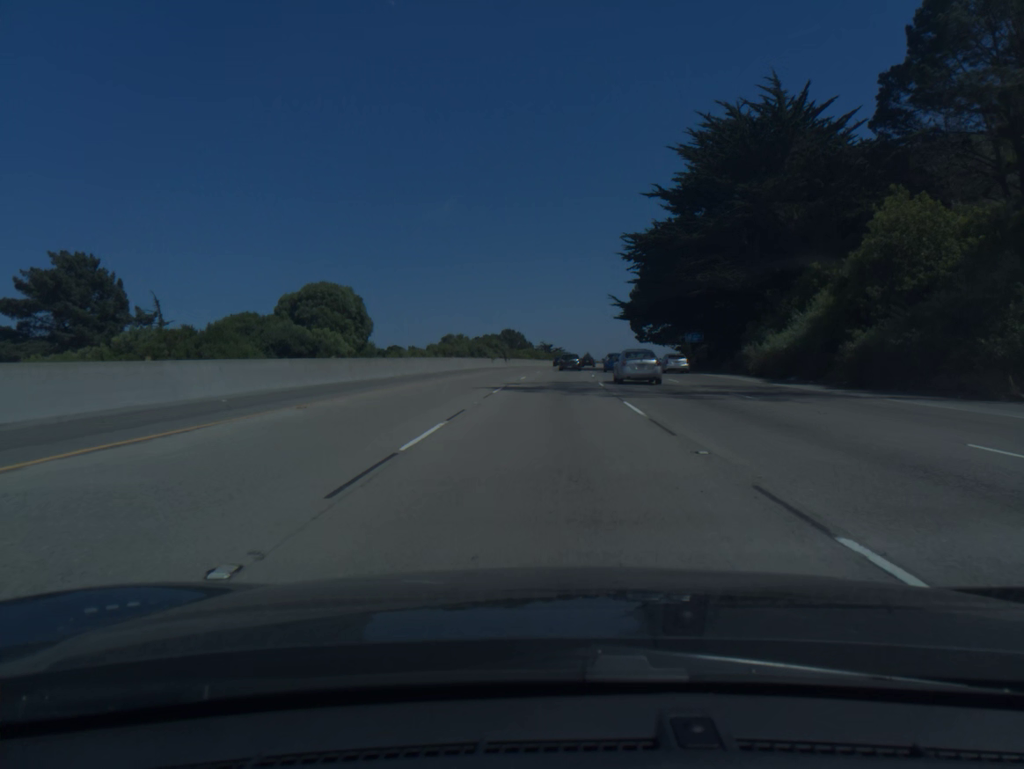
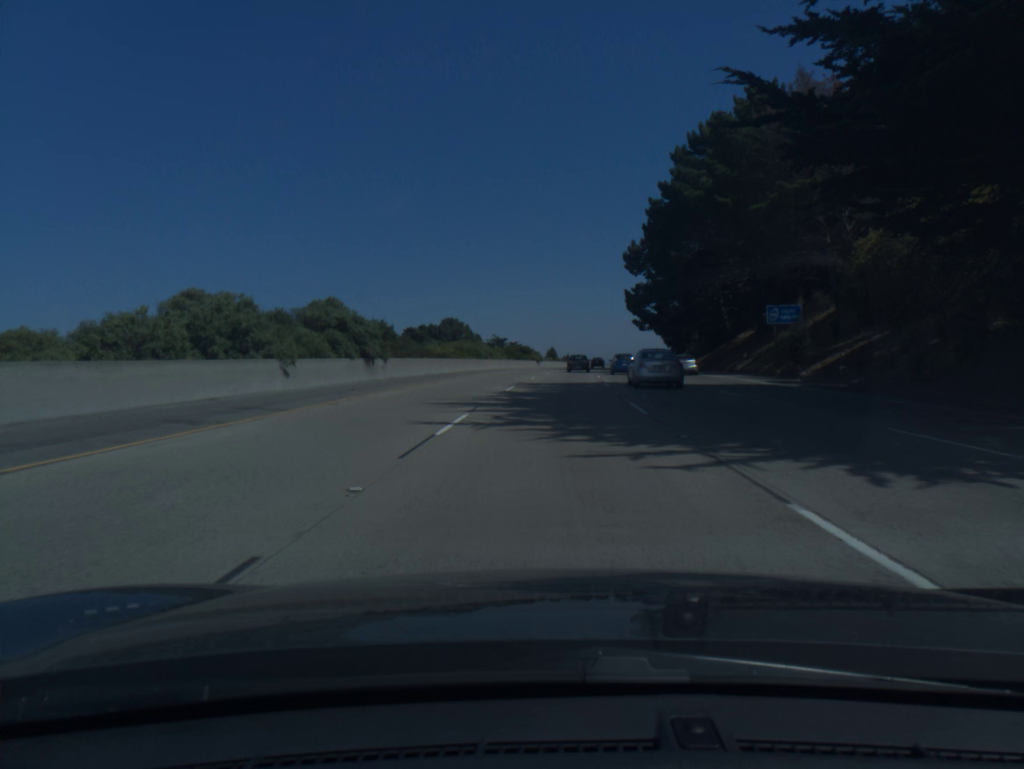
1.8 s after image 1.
(+1.5, +56.1) m; +3°
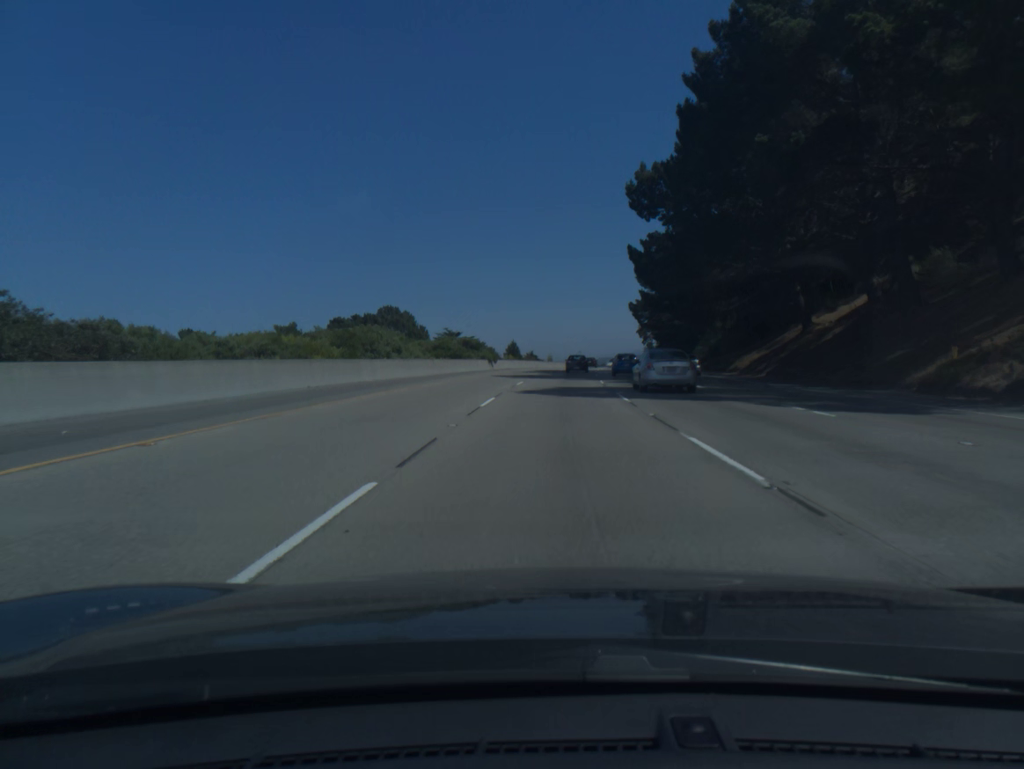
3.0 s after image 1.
(+0.8, +37.6) m; +3°
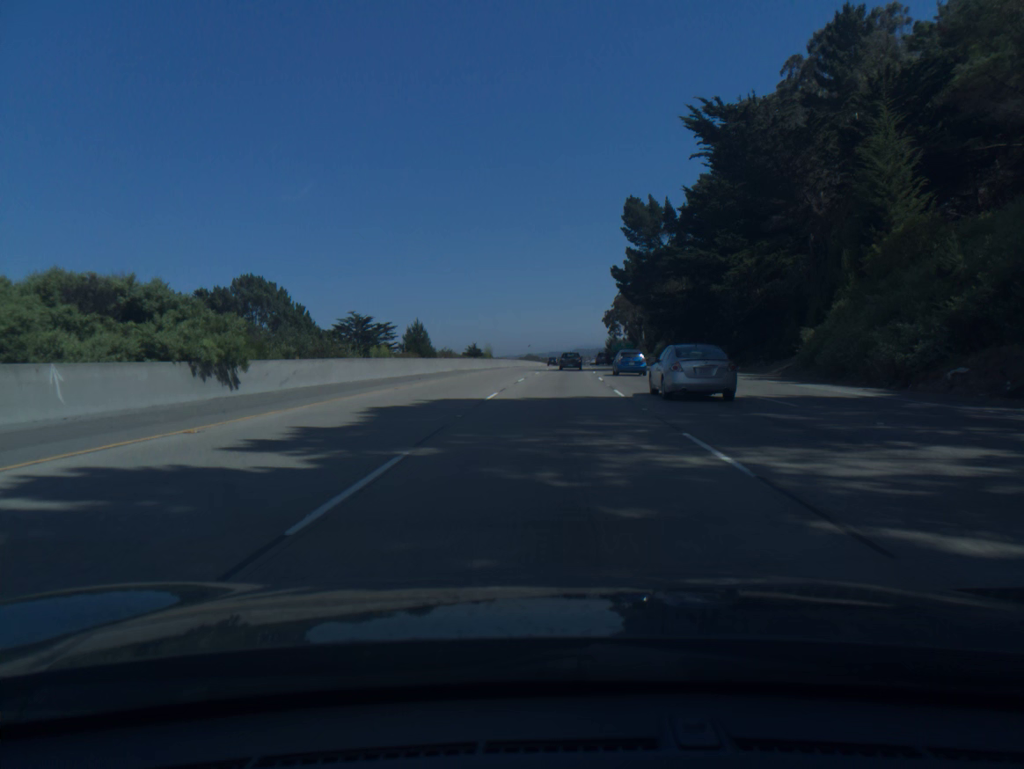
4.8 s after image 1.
(+1.9, +56.6) m; +4°
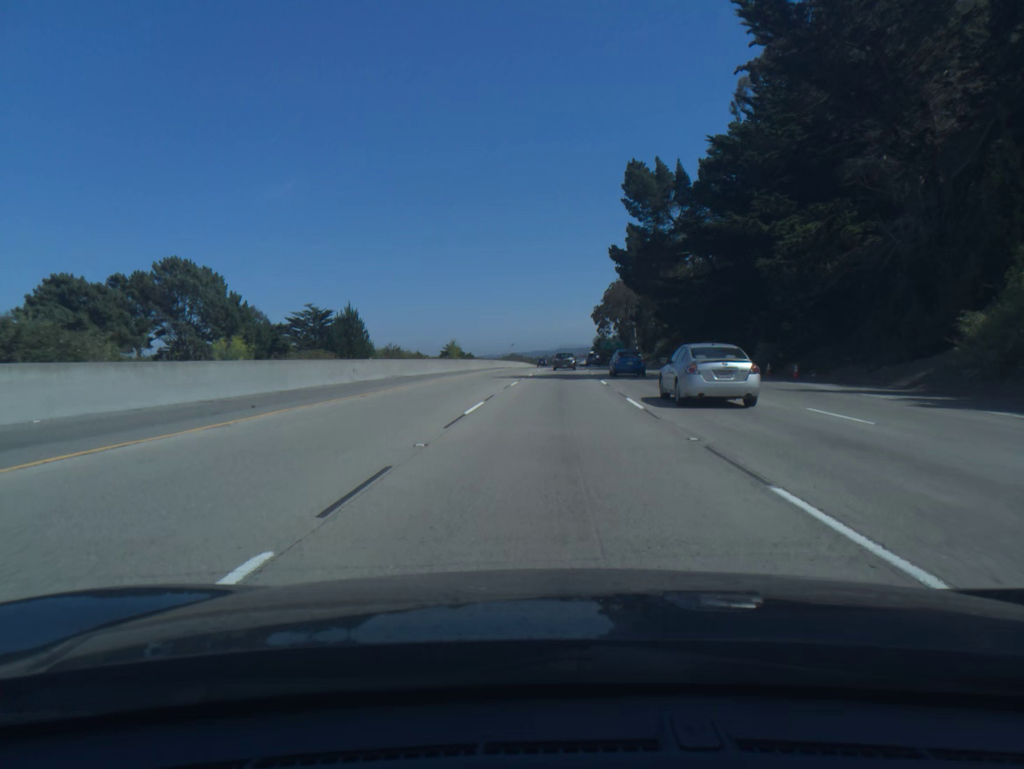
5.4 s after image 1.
(+0.2, +18.9) m; +1°
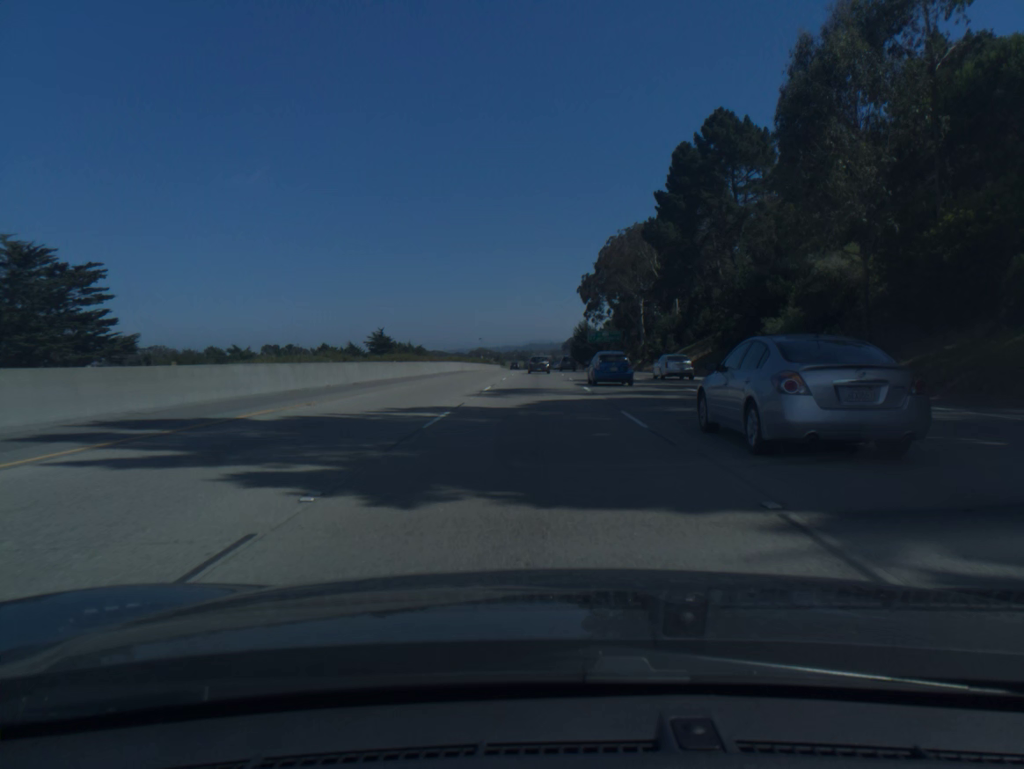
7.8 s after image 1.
(+2.3, +75.7) m; +2°
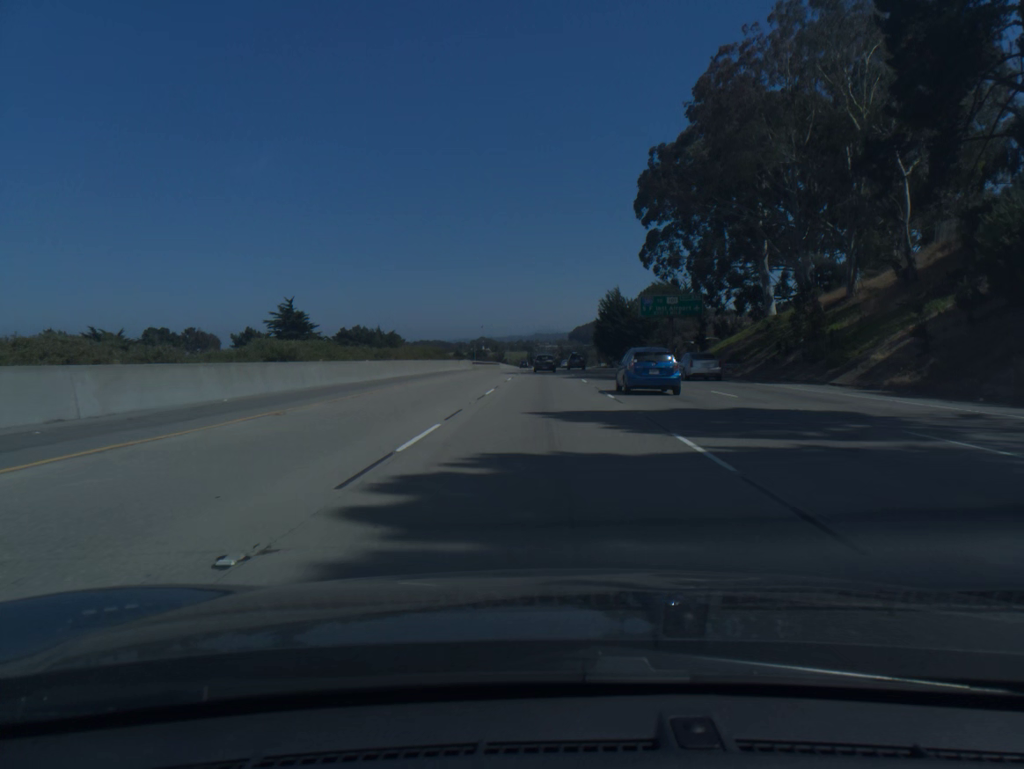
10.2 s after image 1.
(-0.4, +76.2) m; 0°
